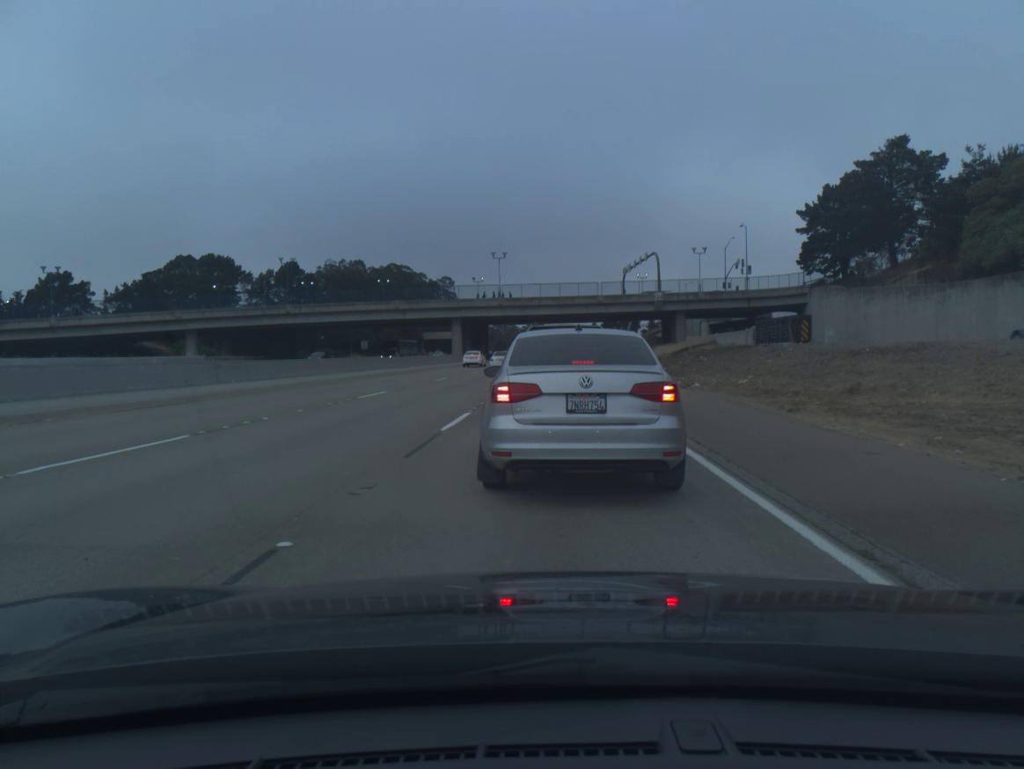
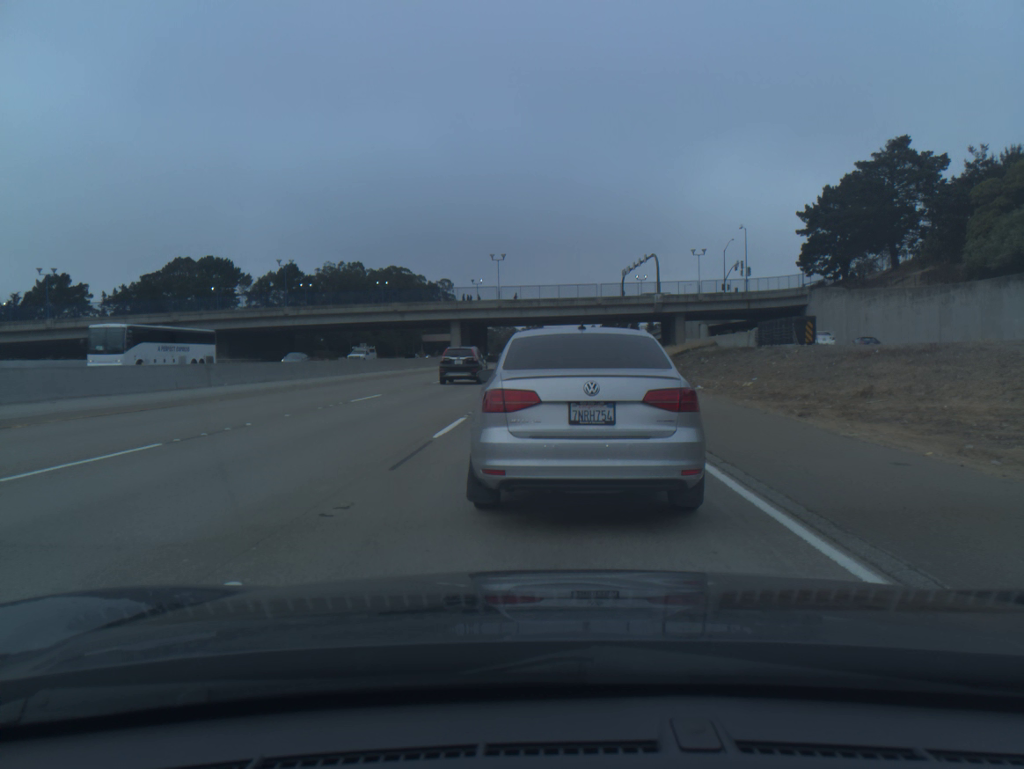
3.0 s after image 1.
(0.0, +0.8) m; 0°
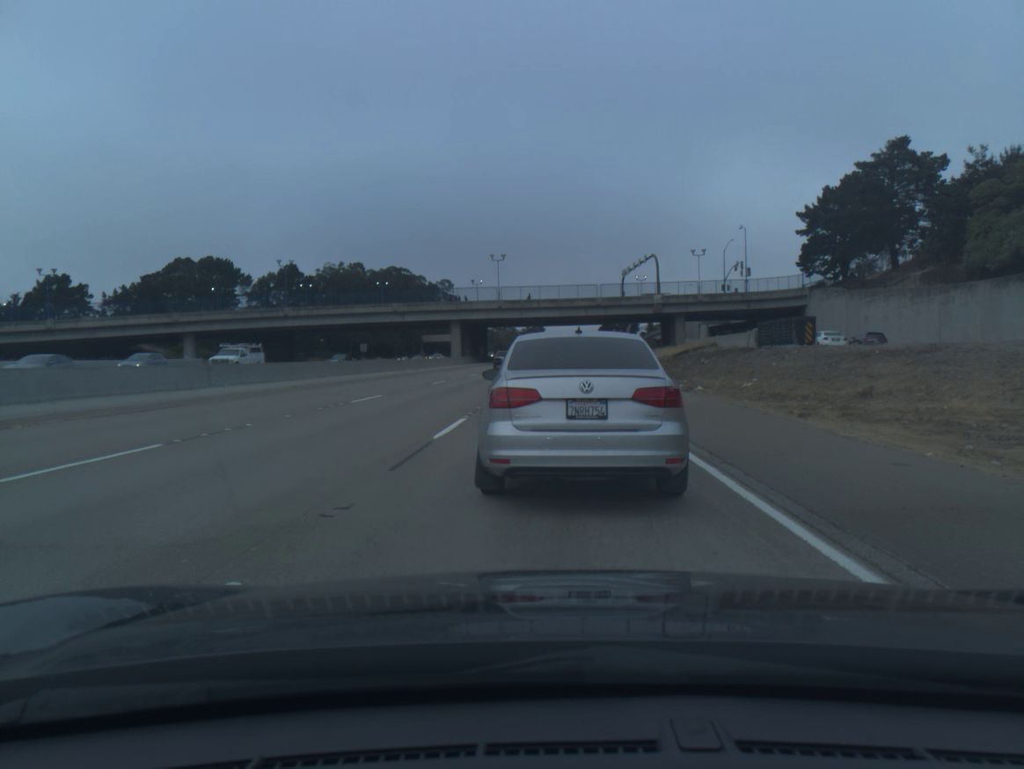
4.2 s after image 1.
(0.0, 0.0) m; 0°
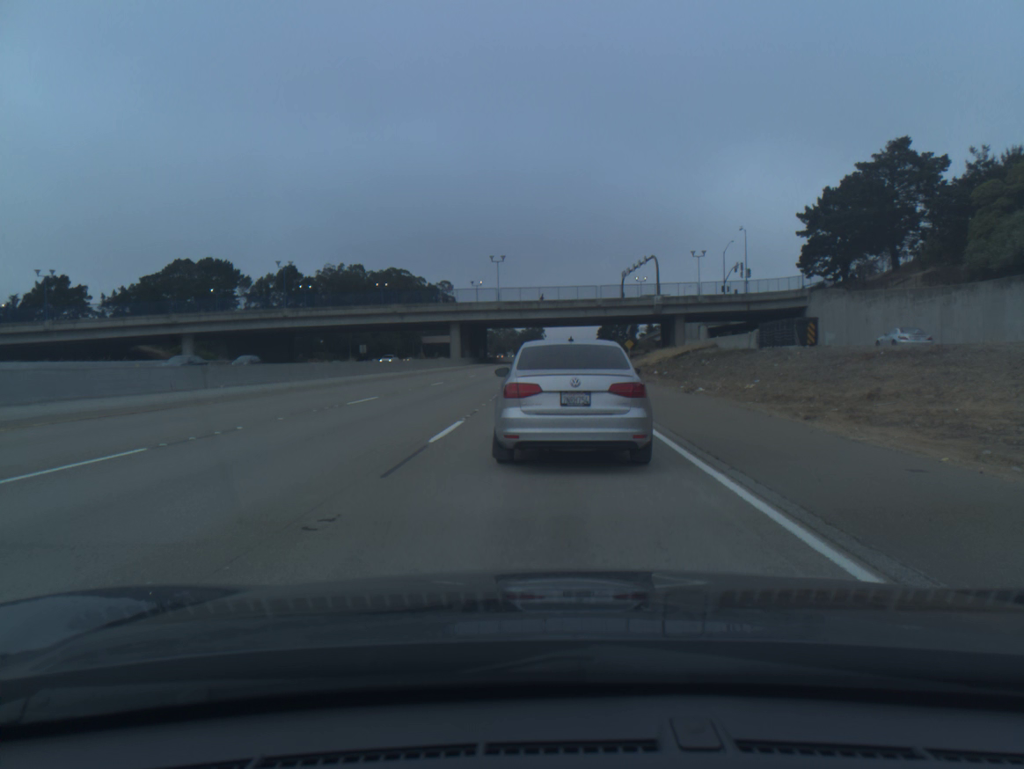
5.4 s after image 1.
(0.0, +0.4) m; 0°
